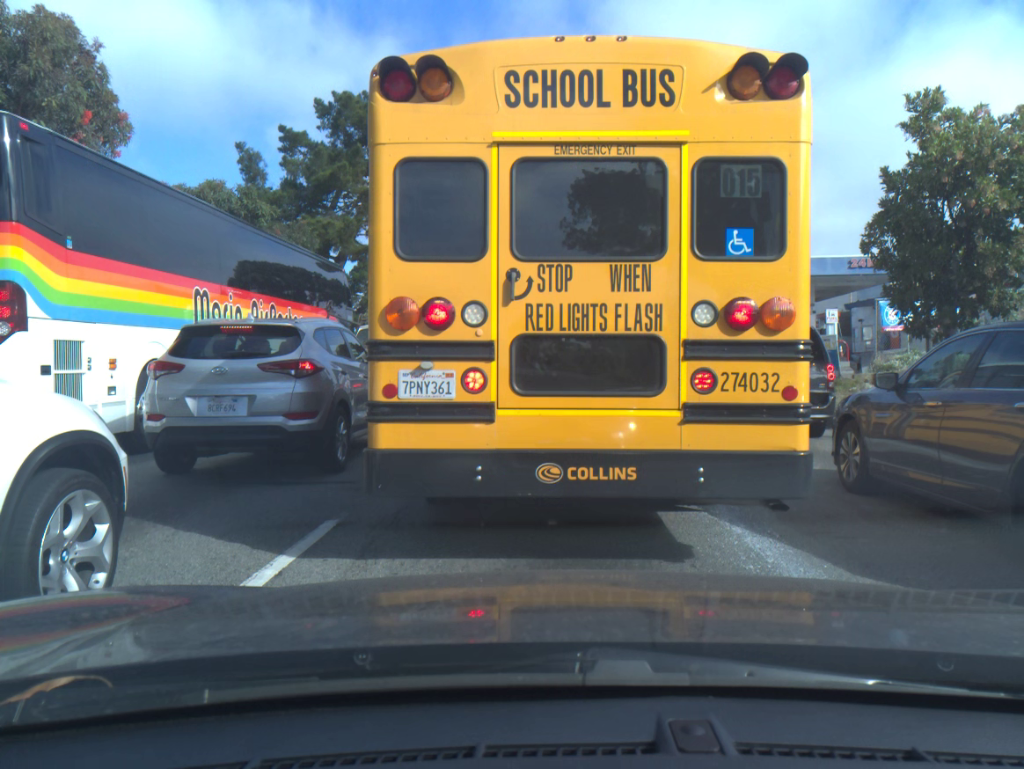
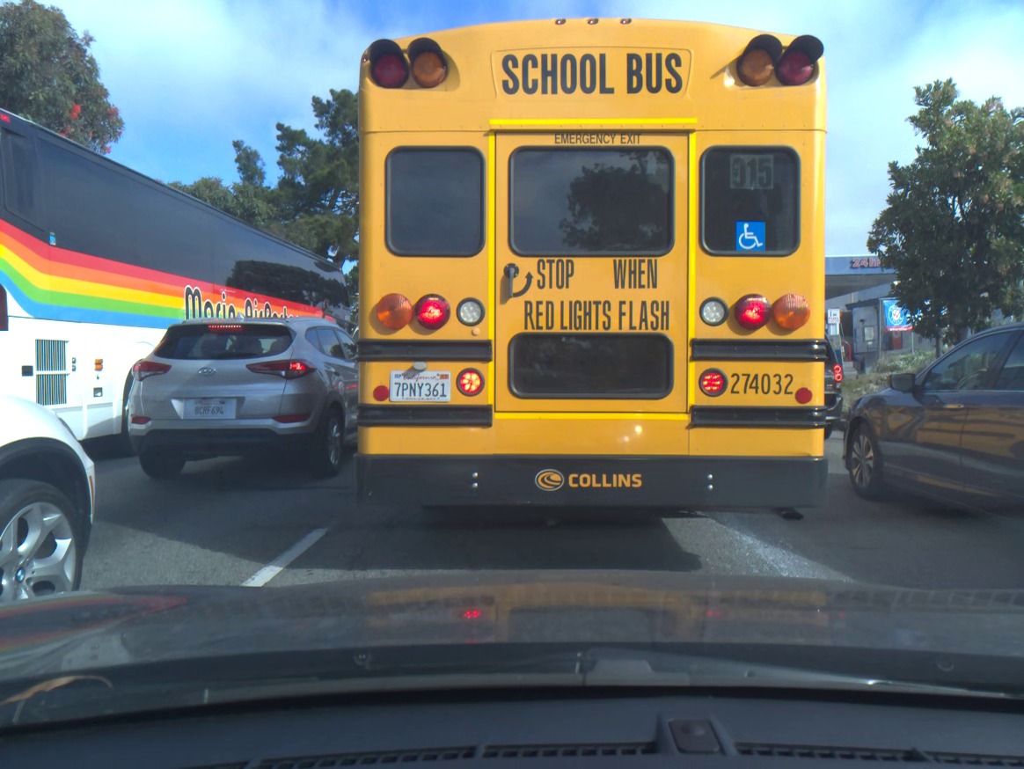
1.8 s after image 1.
(0.0, +0.2) m; 0°
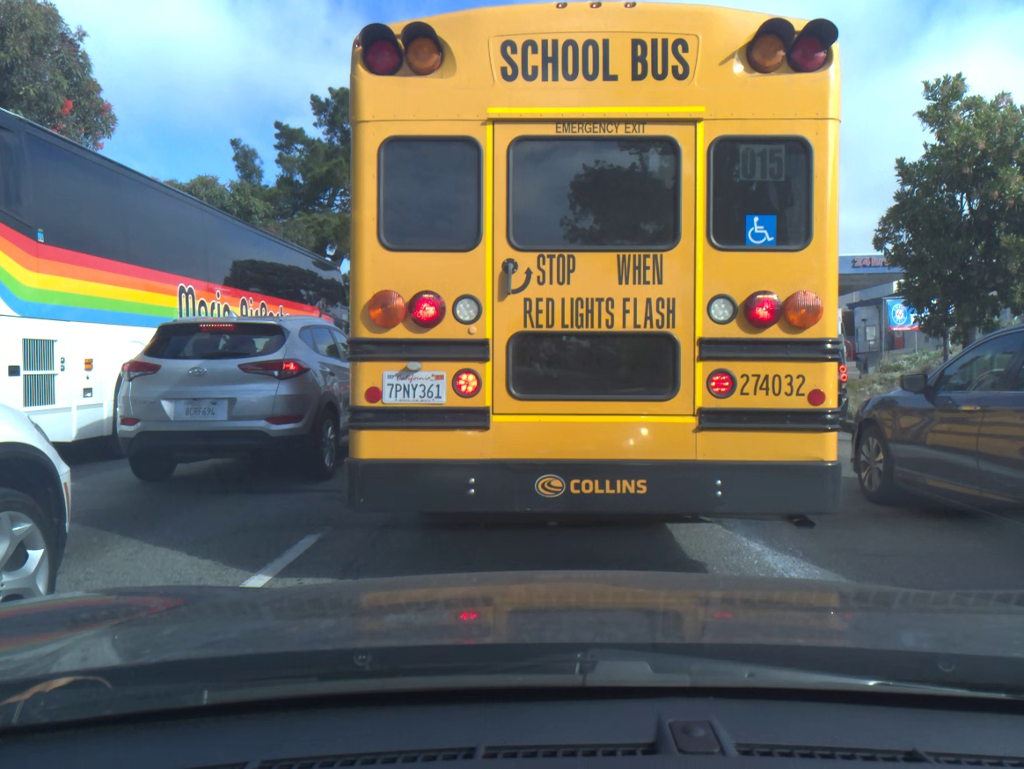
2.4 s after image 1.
(0.0, +0.2) m; 0°
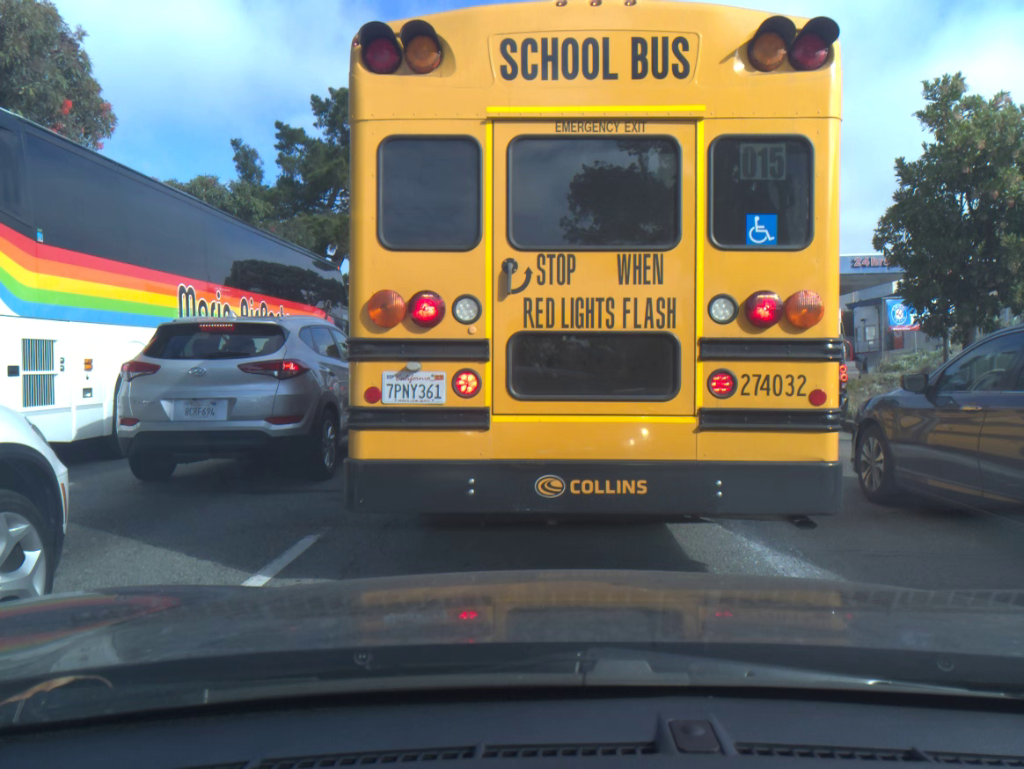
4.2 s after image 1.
(0.0, 0.0) m; 0°
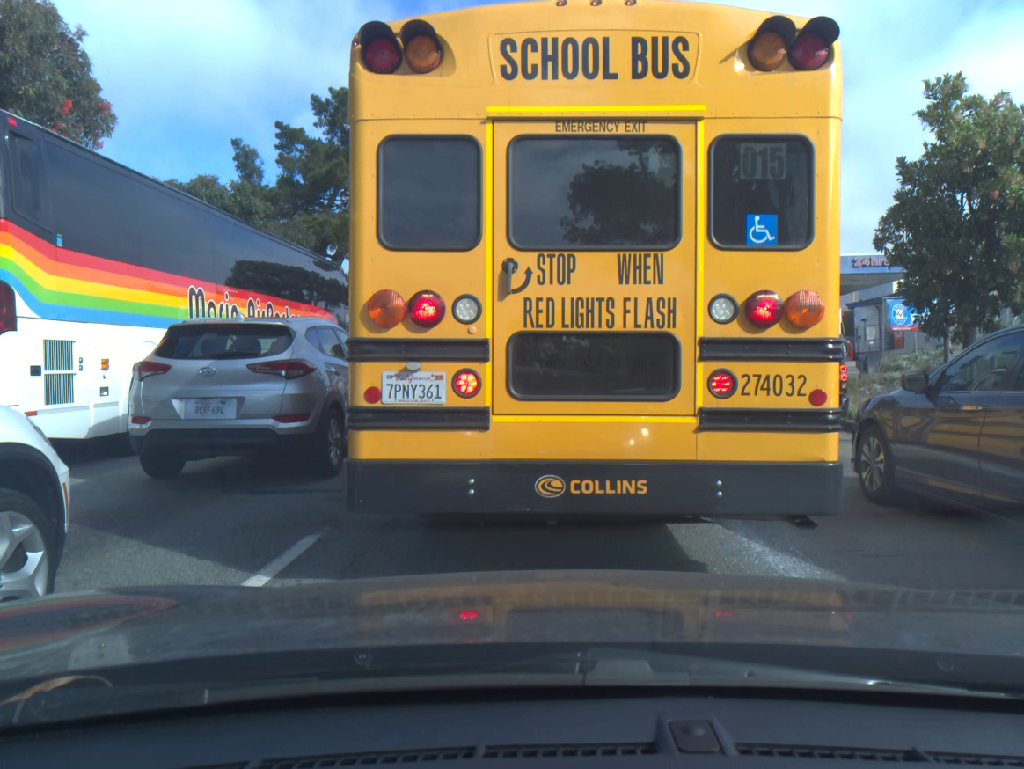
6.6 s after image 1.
(0.0, 0.0) m; 0°
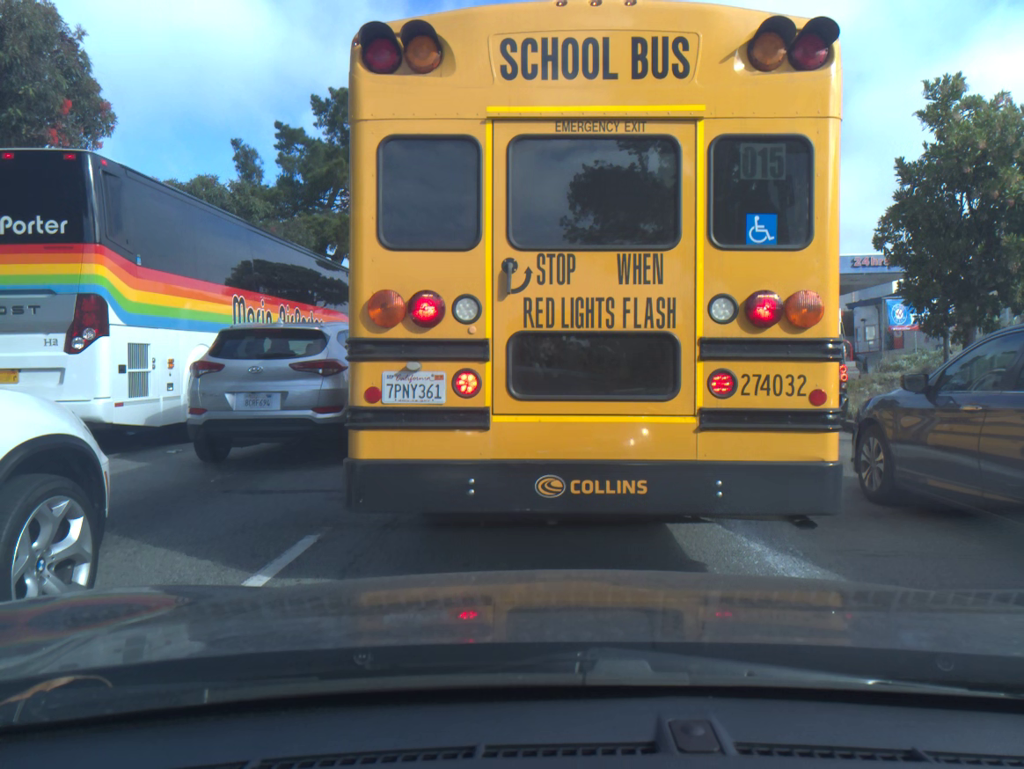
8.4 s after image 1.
(0.0, 0.0) m; 0°
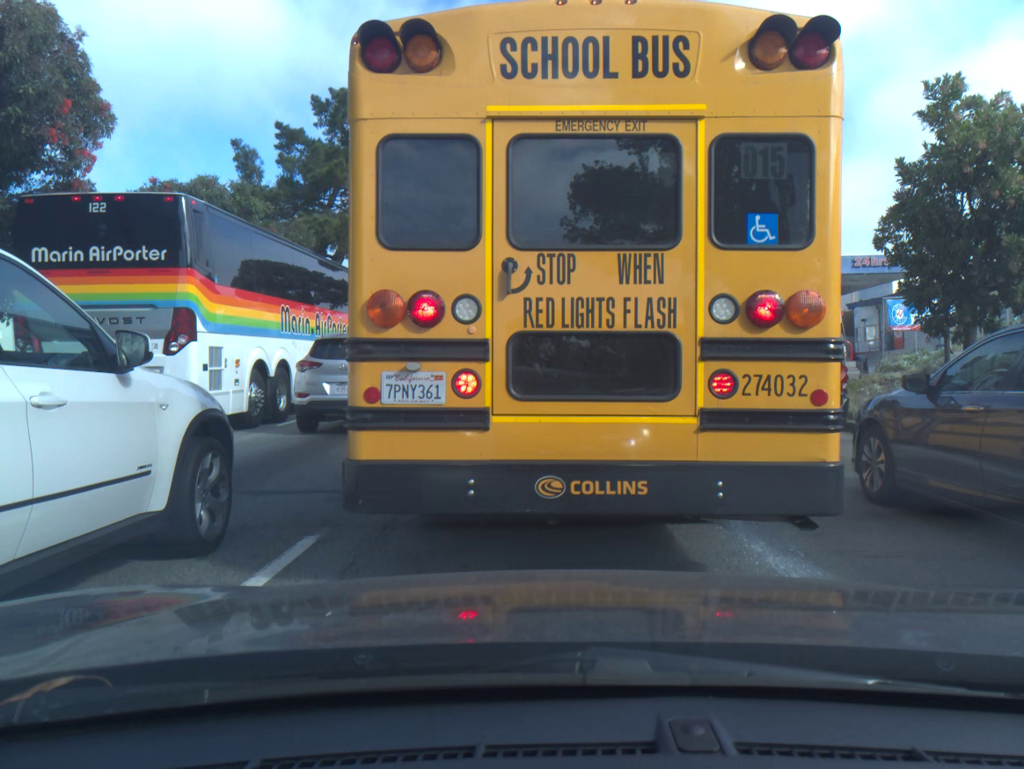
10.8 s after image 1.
(0.0, 0.0) m; 0°
